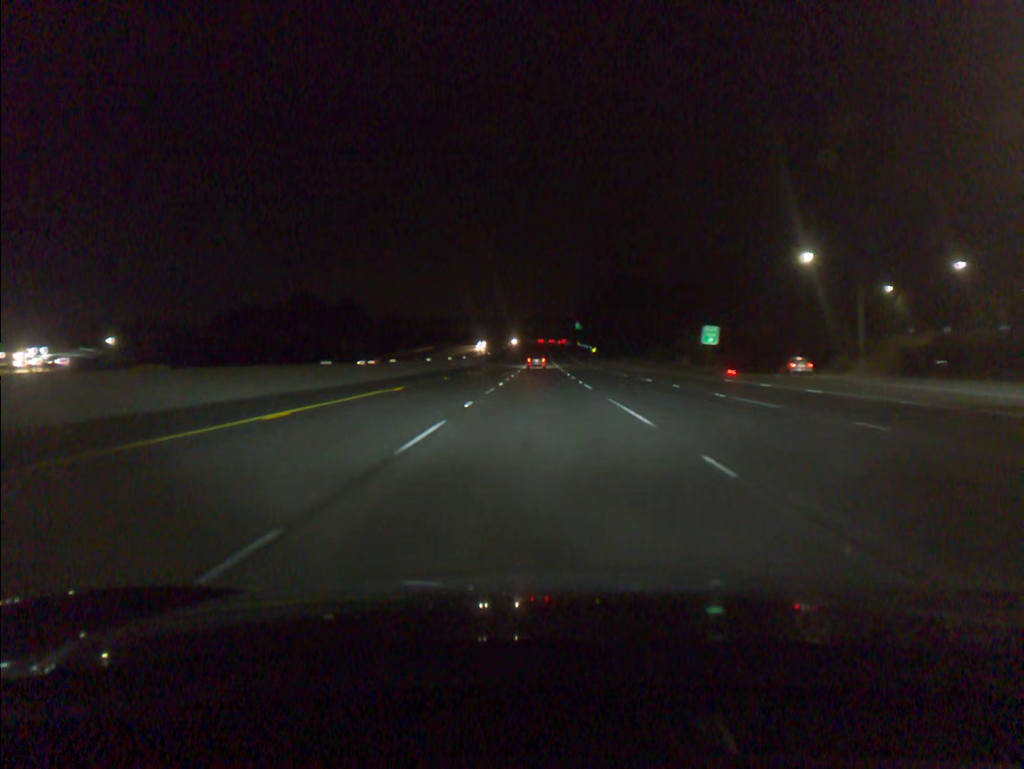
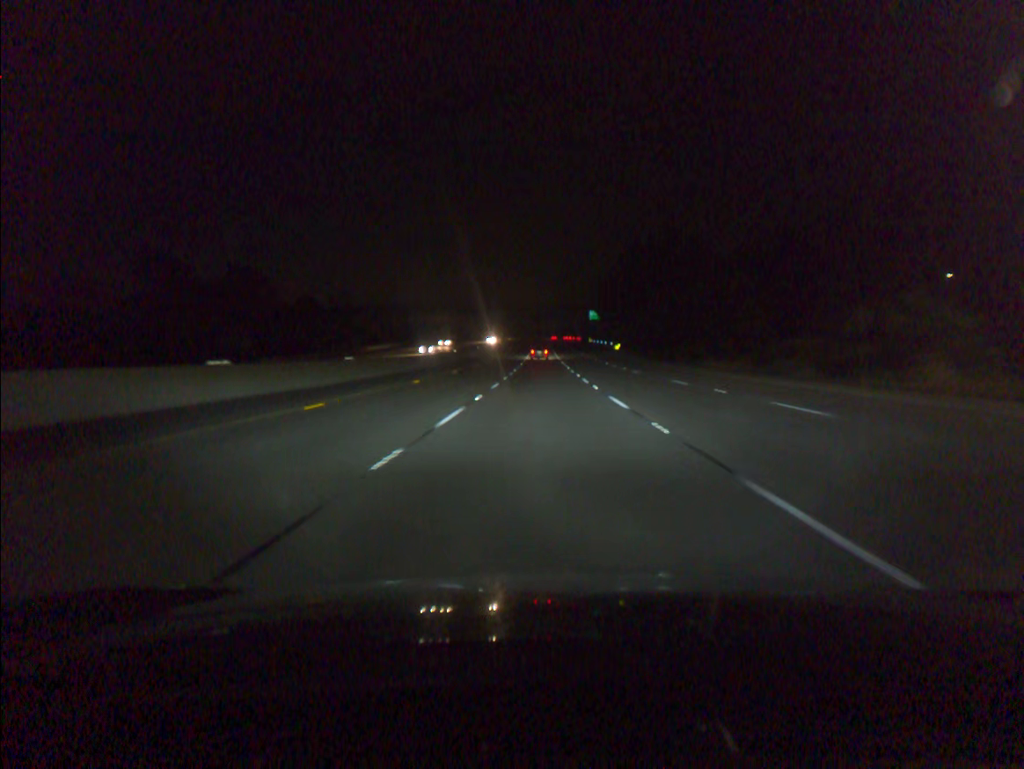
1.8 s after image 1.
(-0.1, +54.7) m; 0°
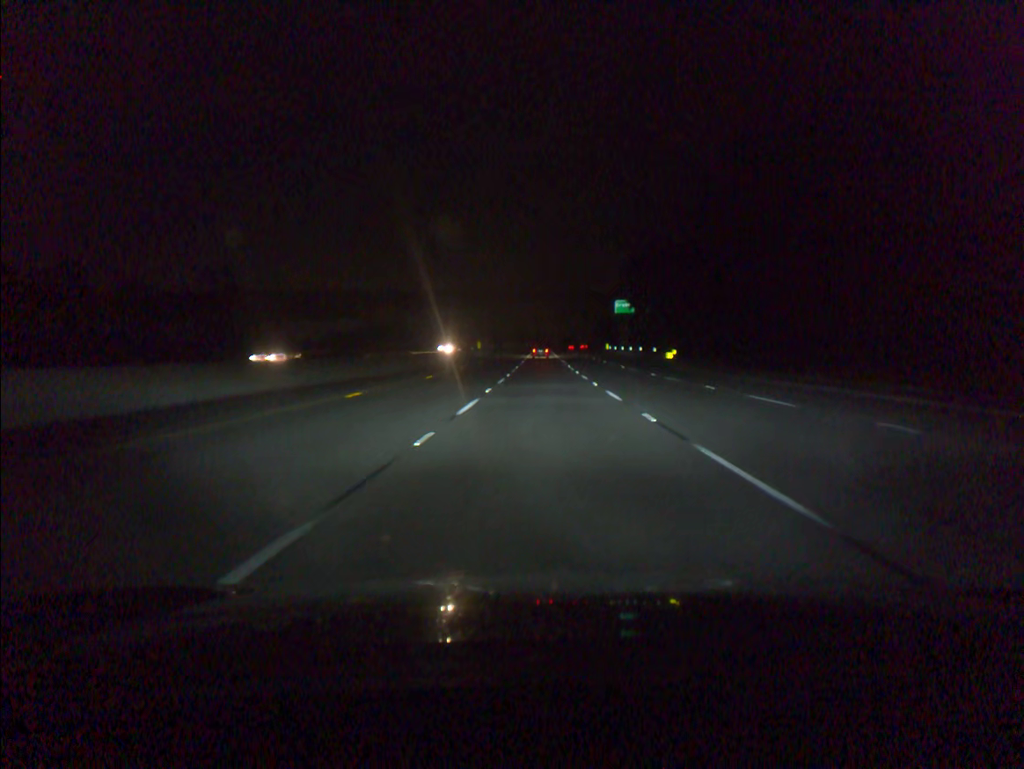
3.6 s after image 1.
(-0.1, +54.7) m; 0°
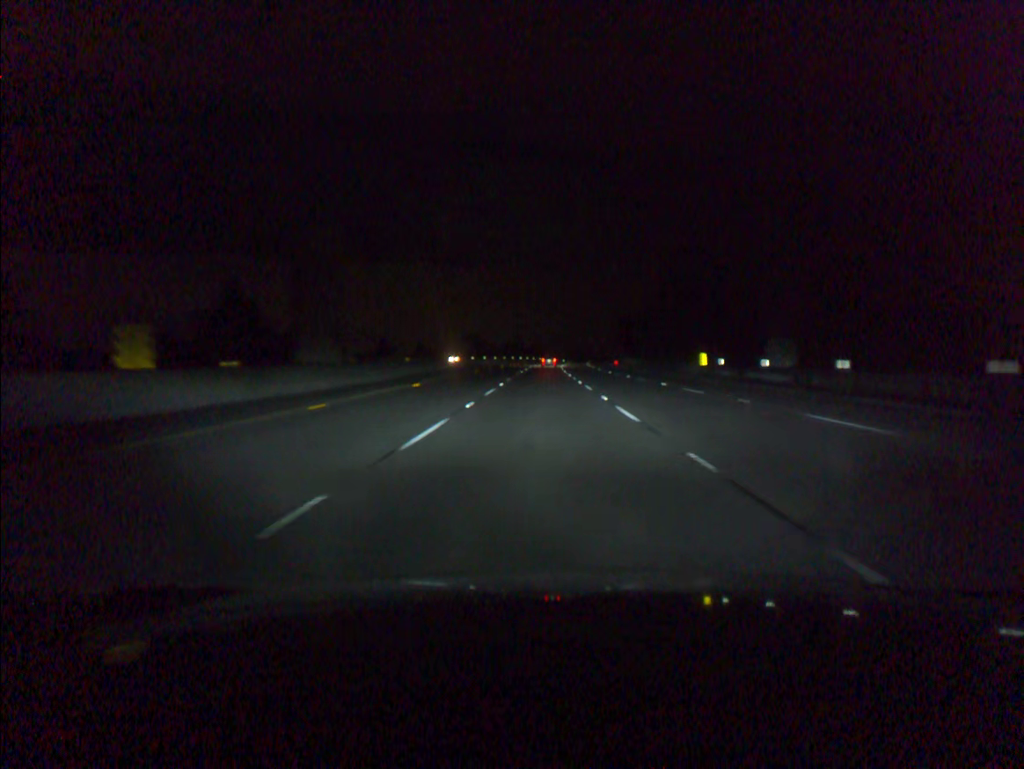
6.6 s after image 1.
(+0.2, +90.7) m; 0°
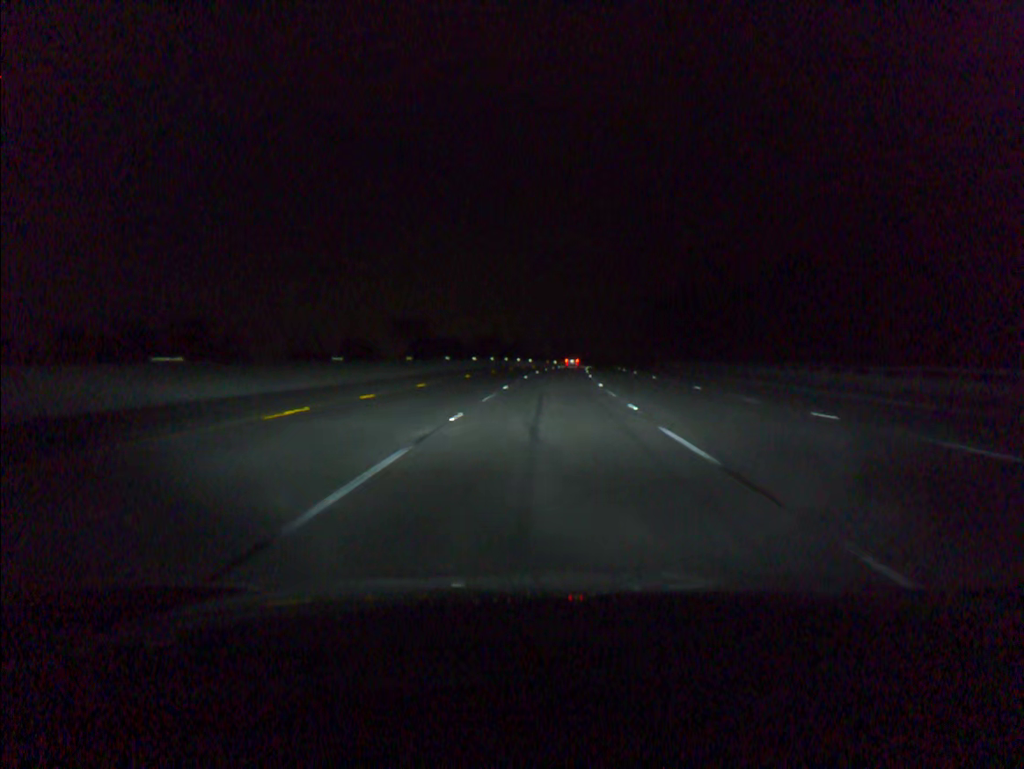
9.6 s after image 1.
(+0.4, +91.0) m; +1°
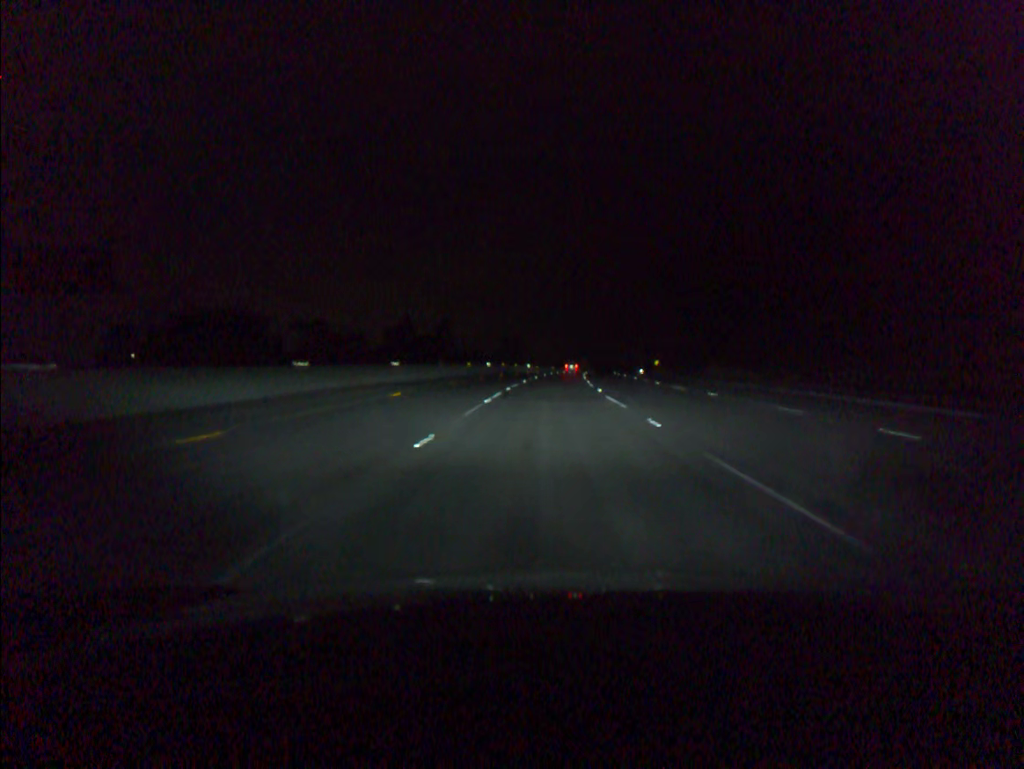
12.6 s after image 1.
(+3.2, +91.4) m; +4°
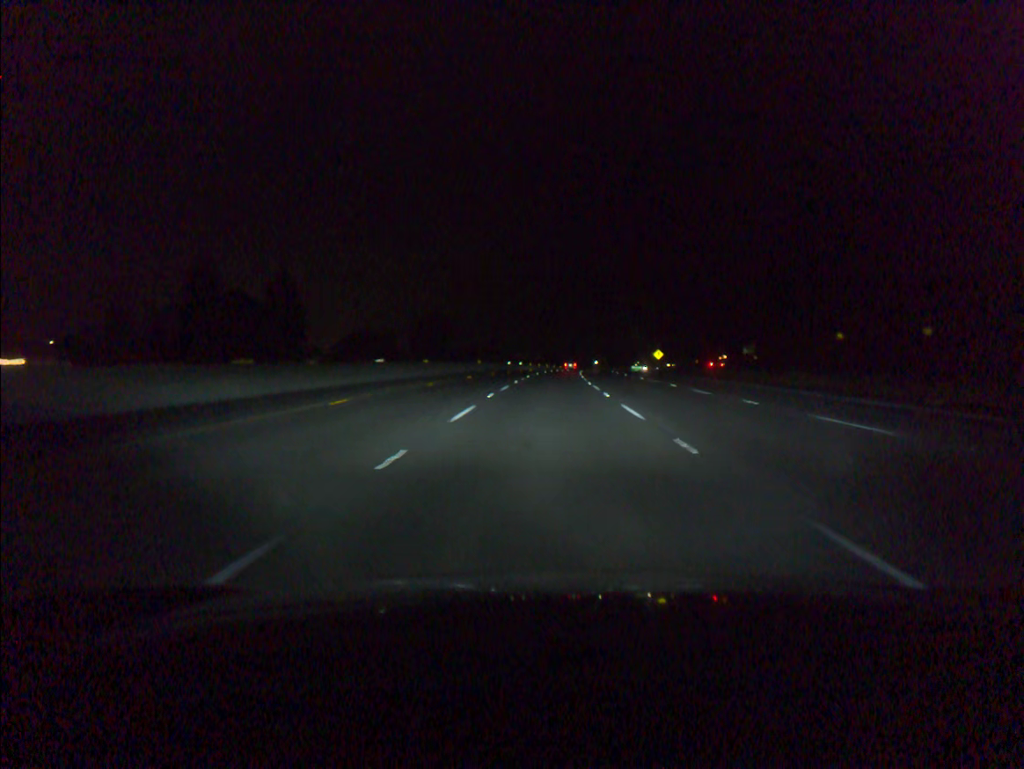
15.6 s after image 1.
(+3.2, +91.9) m; +4°
